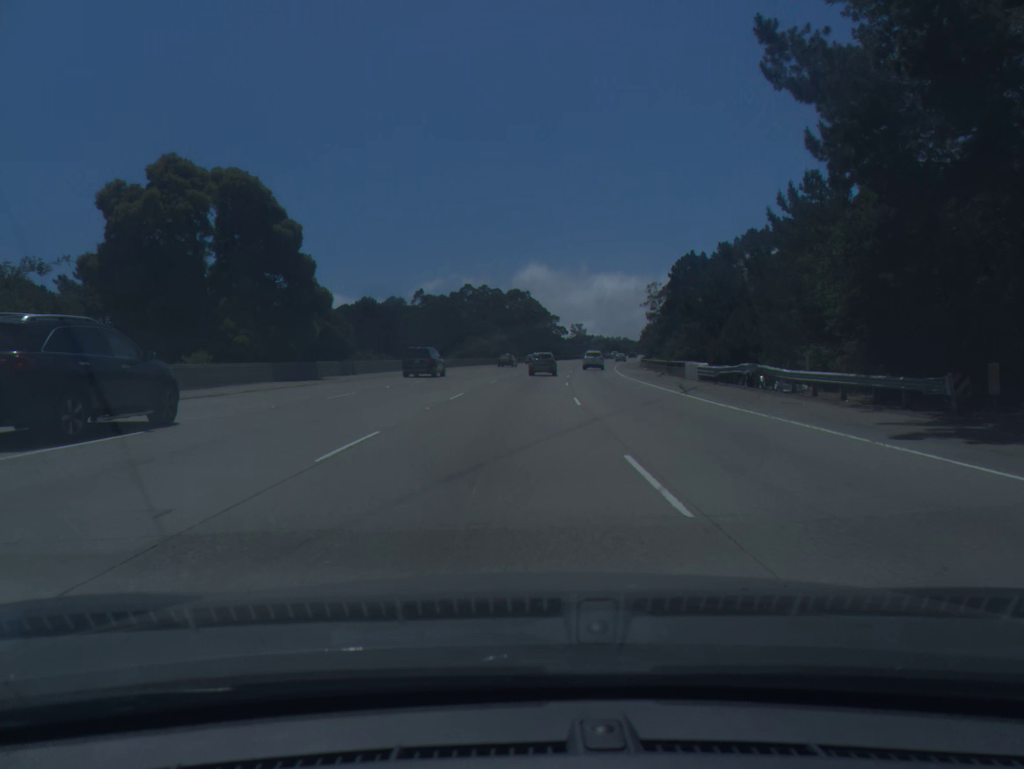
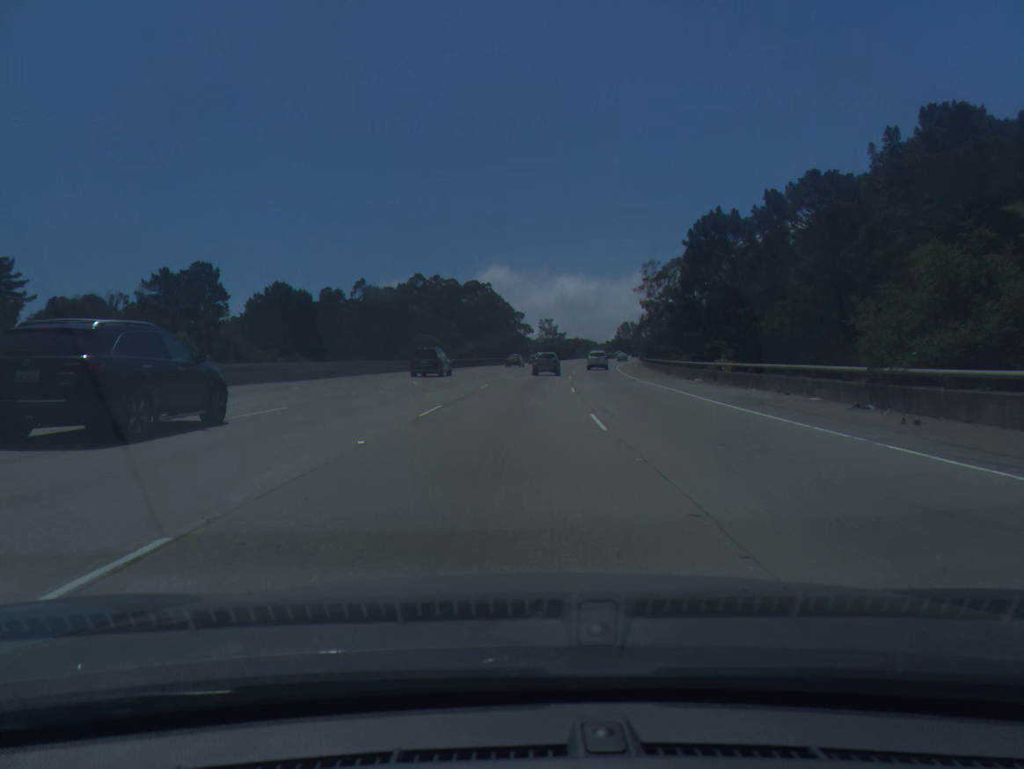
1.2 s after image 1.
(+0.9, +36.0) m; +3°
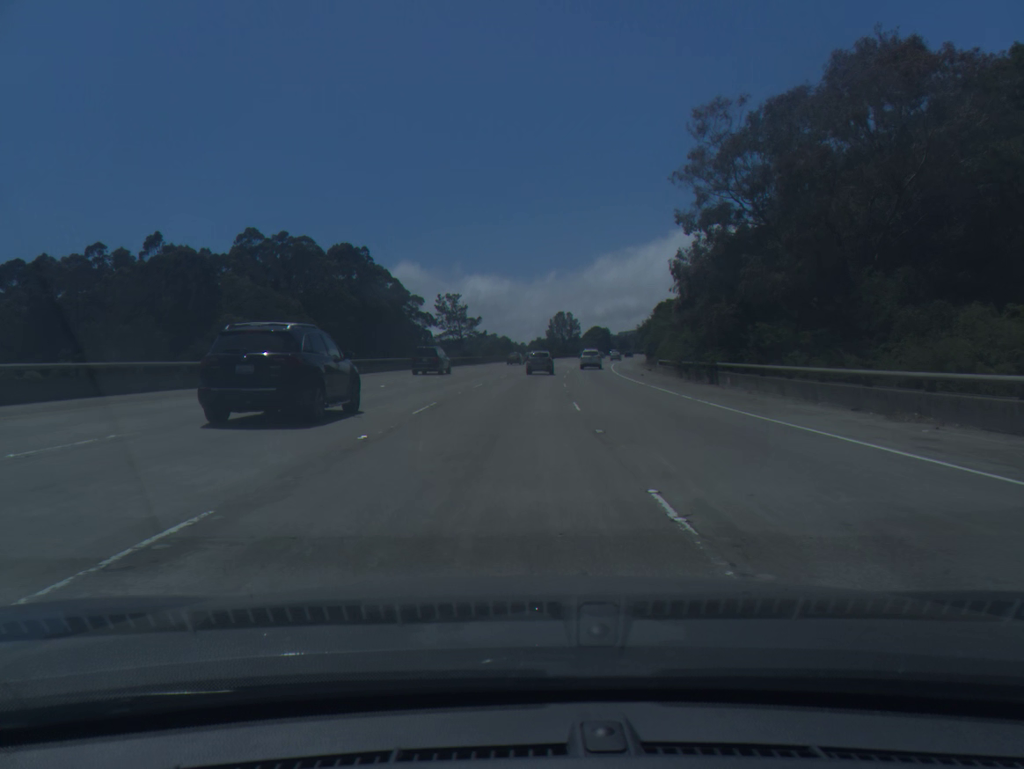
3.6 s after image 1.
(+3.9, +71.8) m; +6°
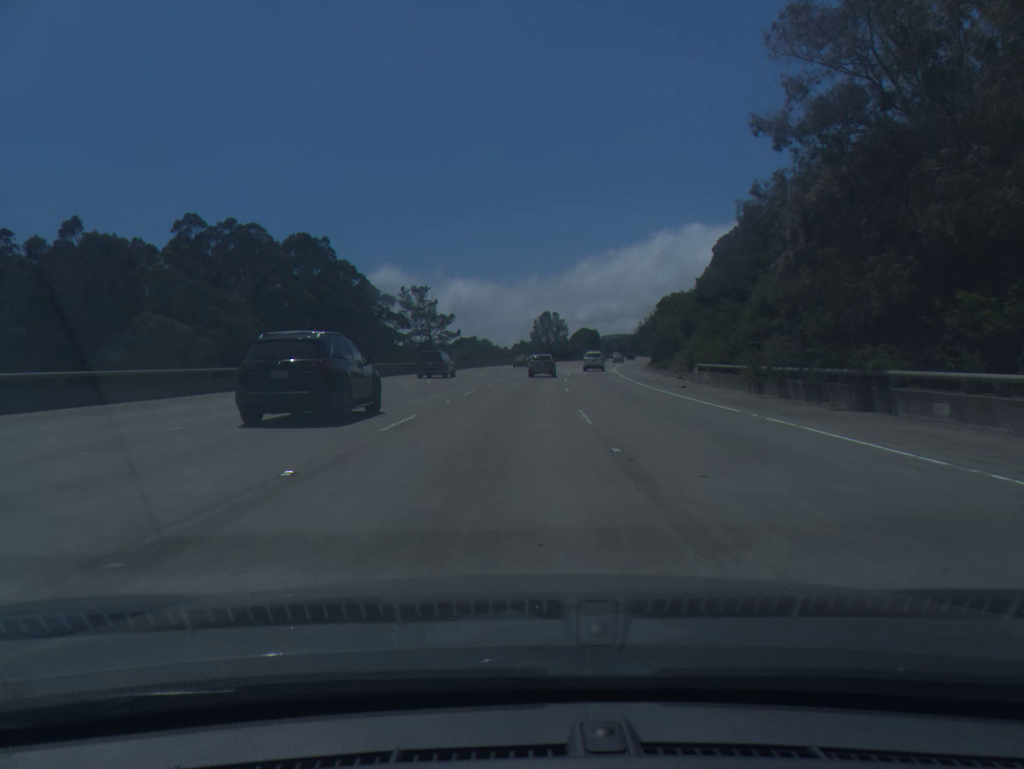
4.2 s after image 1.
(+0.2, +17.9) m; +1°
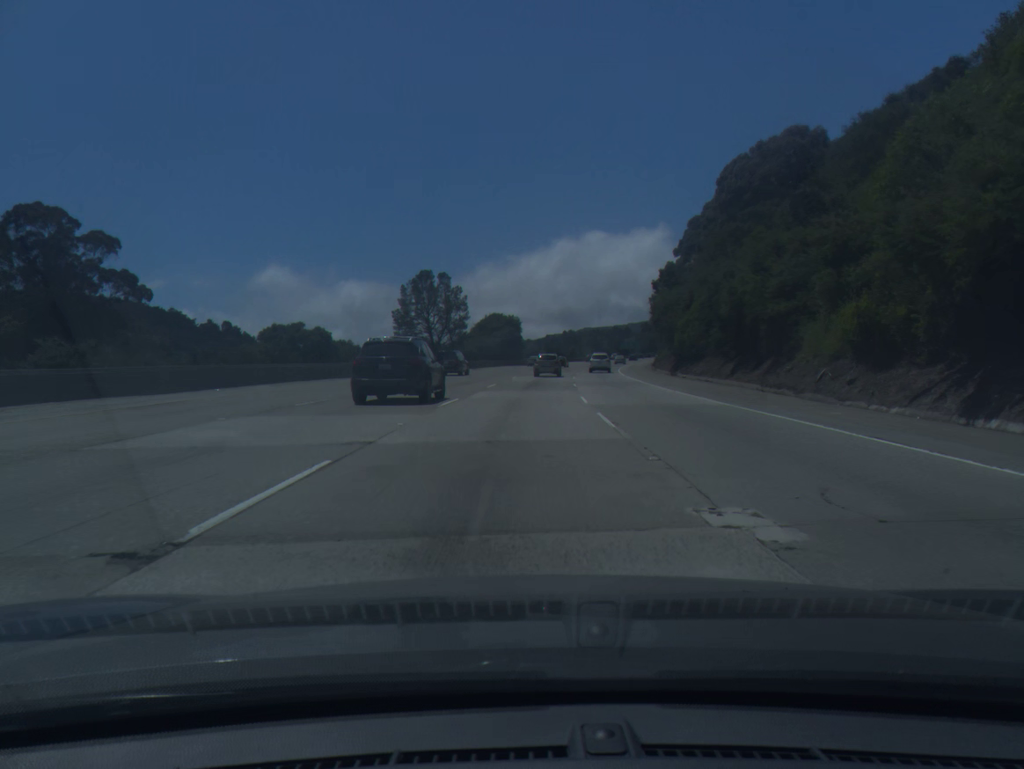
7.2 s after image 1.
(+5.2, +89.1) m; +7°
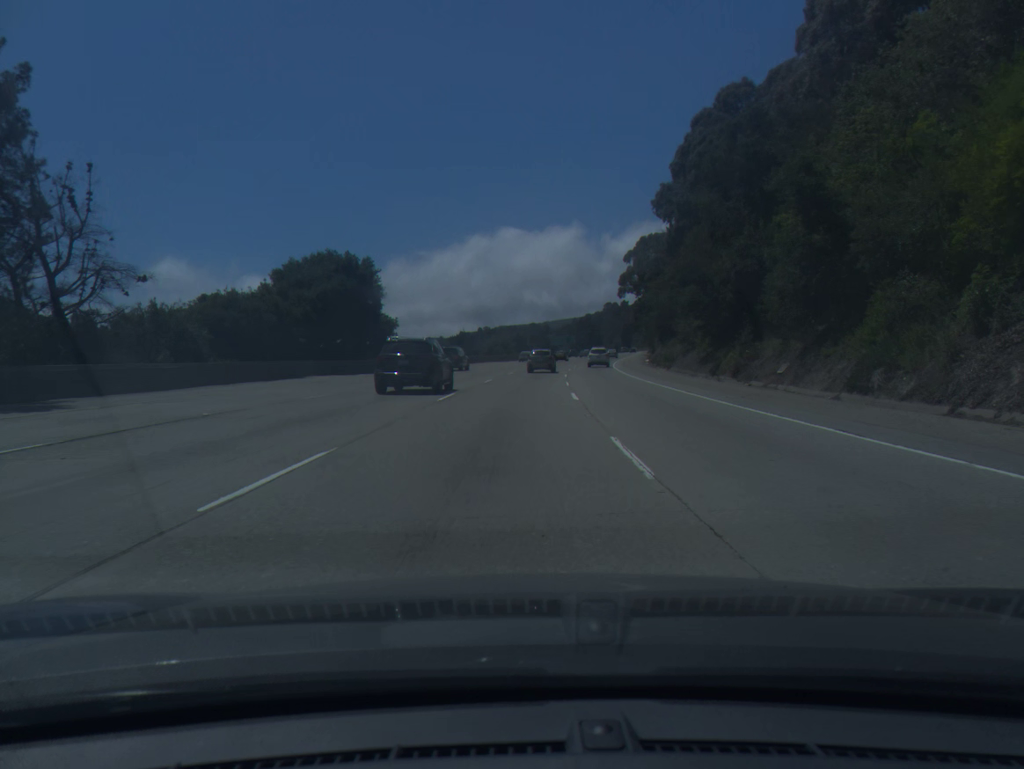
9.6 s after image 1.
(+4.0, +71.1) m; +6°
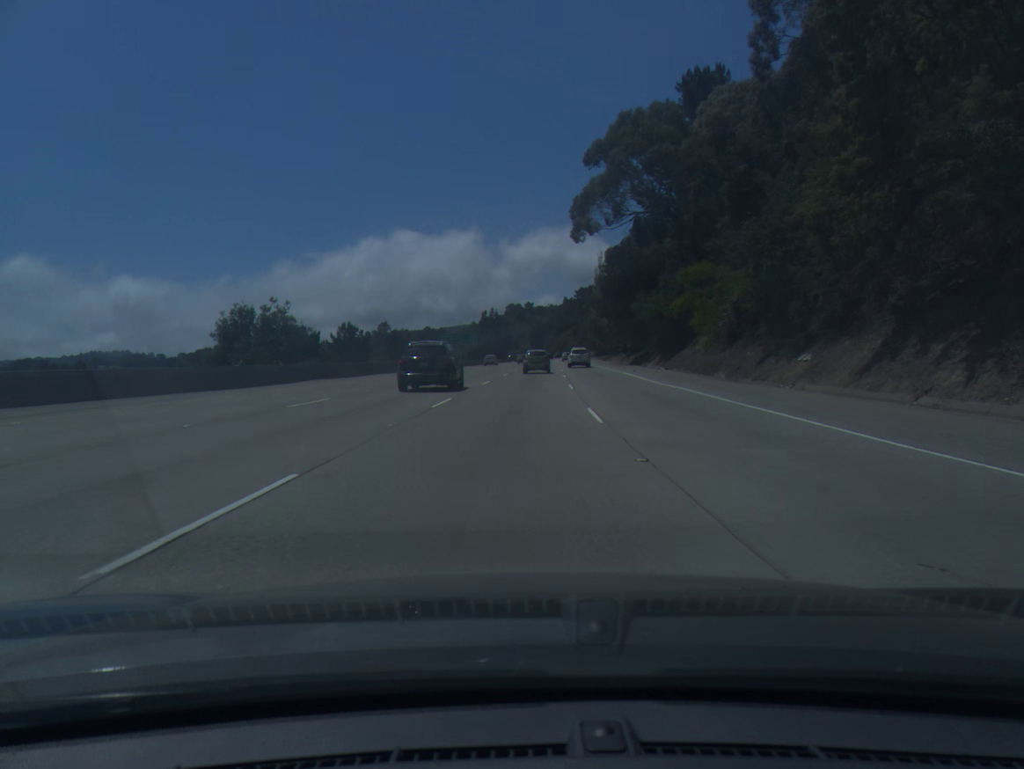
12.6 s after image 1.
(+5.3, +88.7) m; +7°
